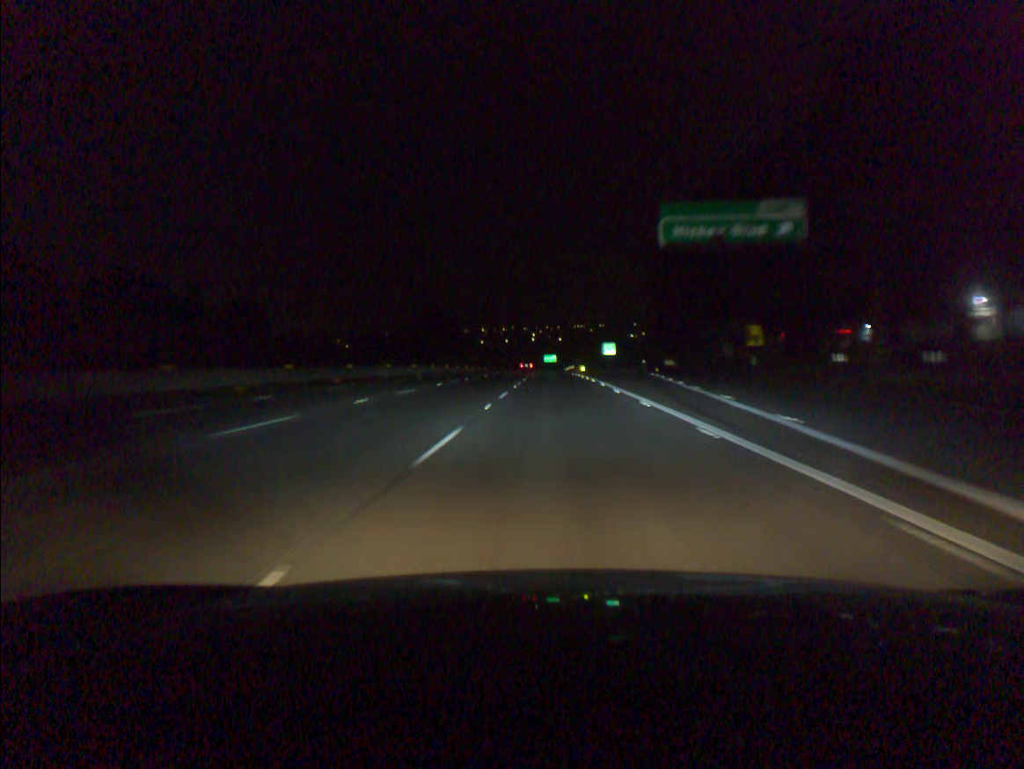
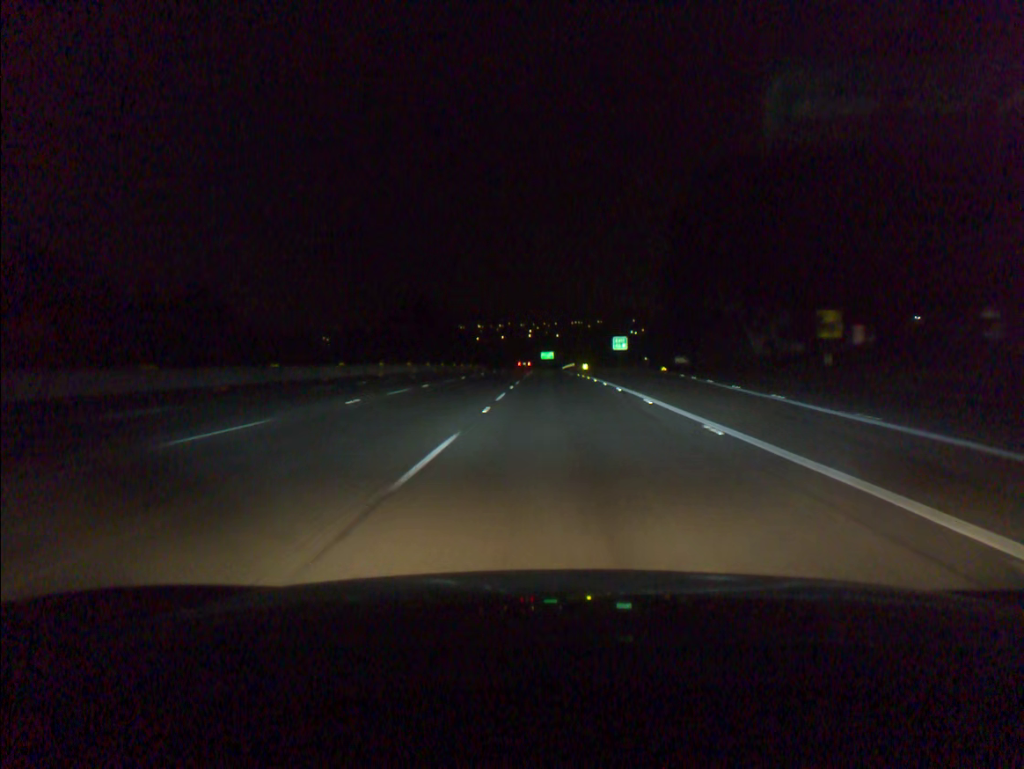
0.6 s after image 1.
(0.0, +16.5) m; 0°
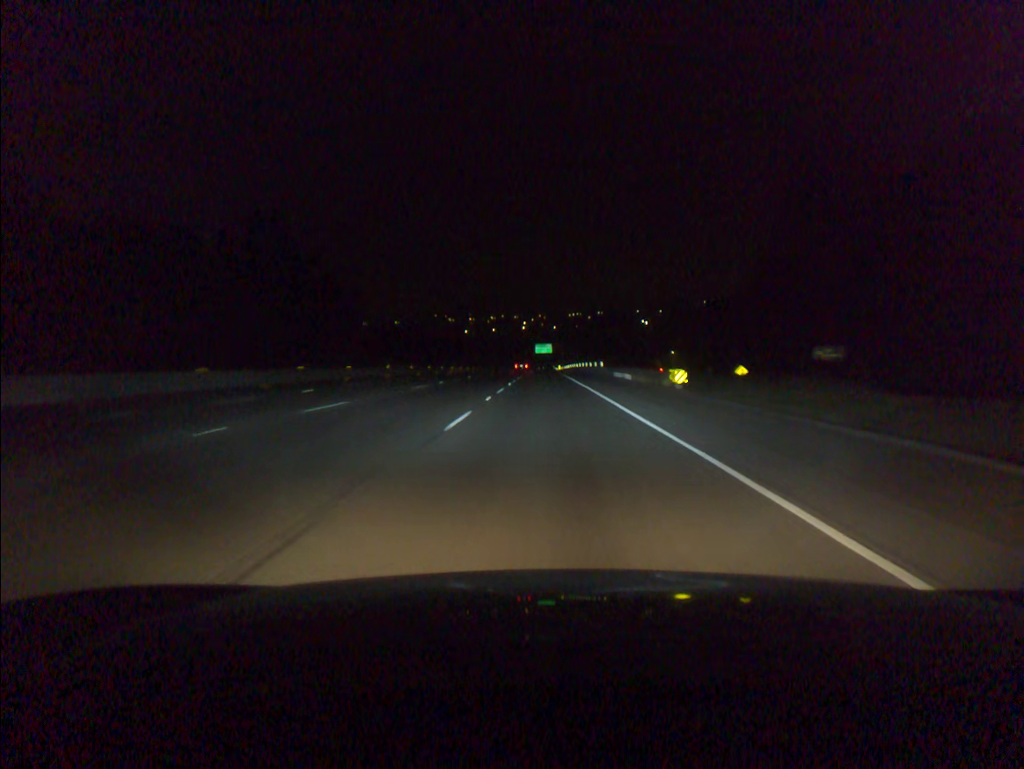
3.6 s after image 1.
(+0.7, +81.3) m; 0°
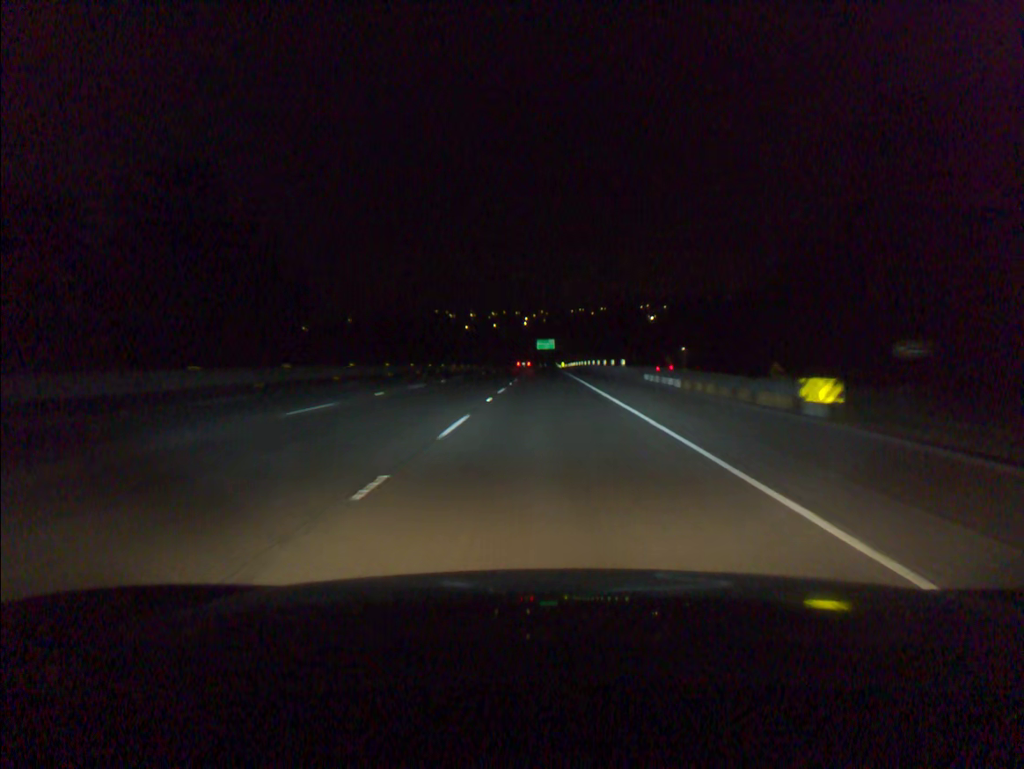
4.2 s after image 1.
(0.0, +16.1) m; 0°
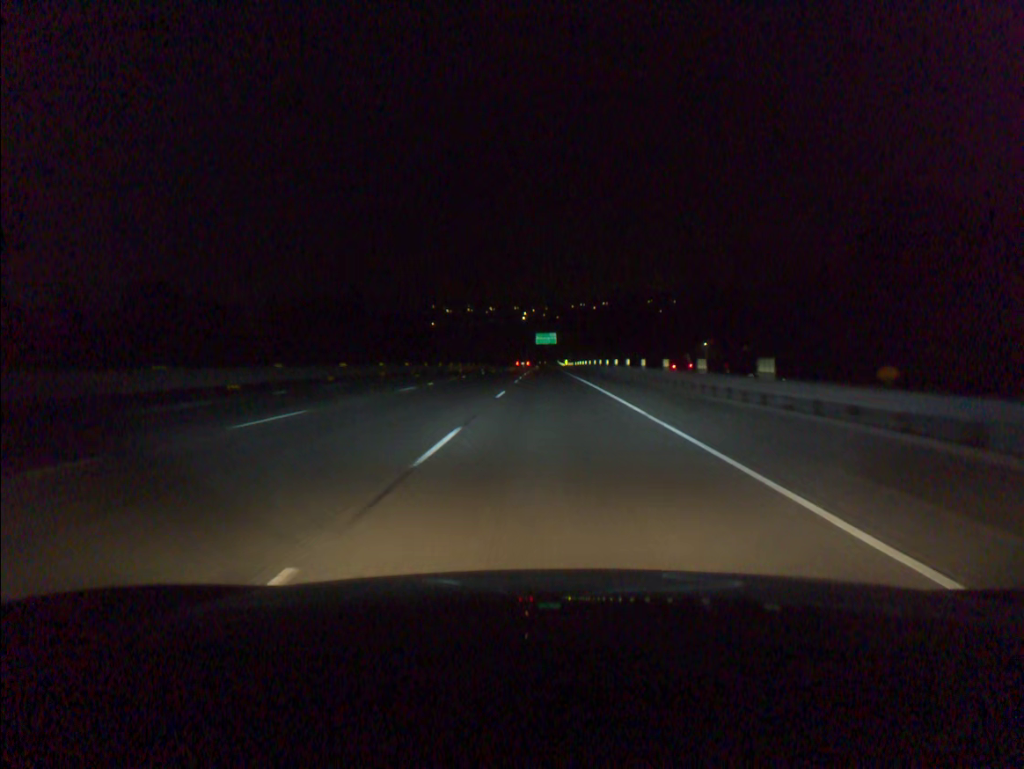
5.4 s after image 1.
(0.0, +32.2) m; 0°
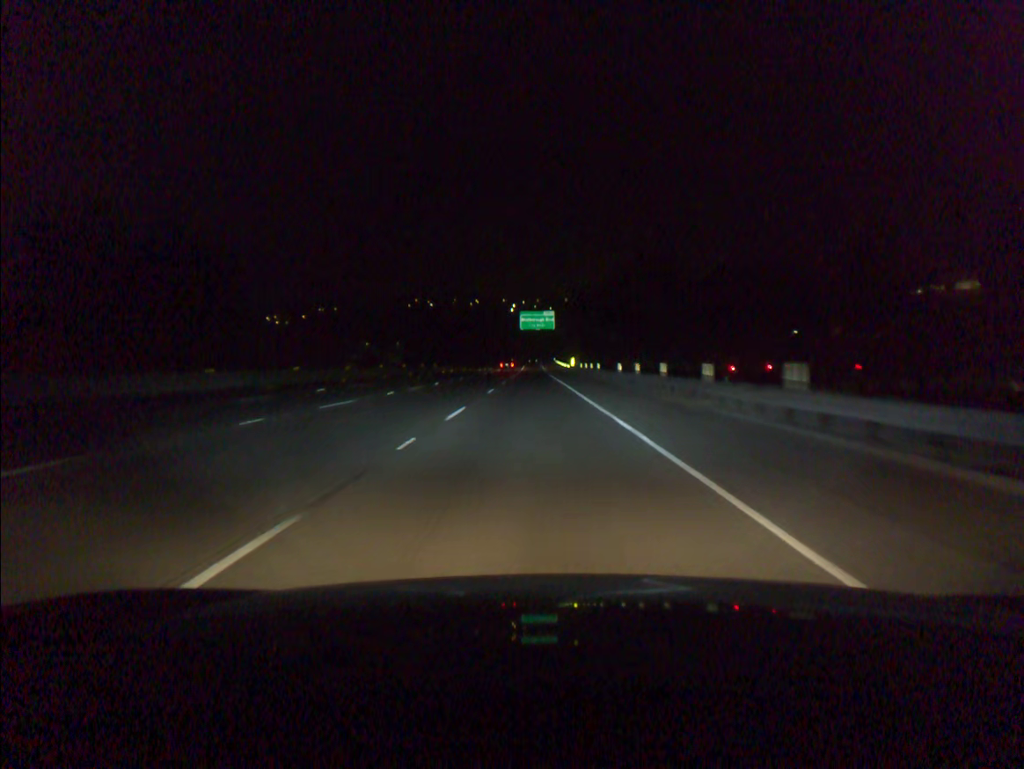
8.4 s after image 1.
(+0.7, +80.5) m; +1°
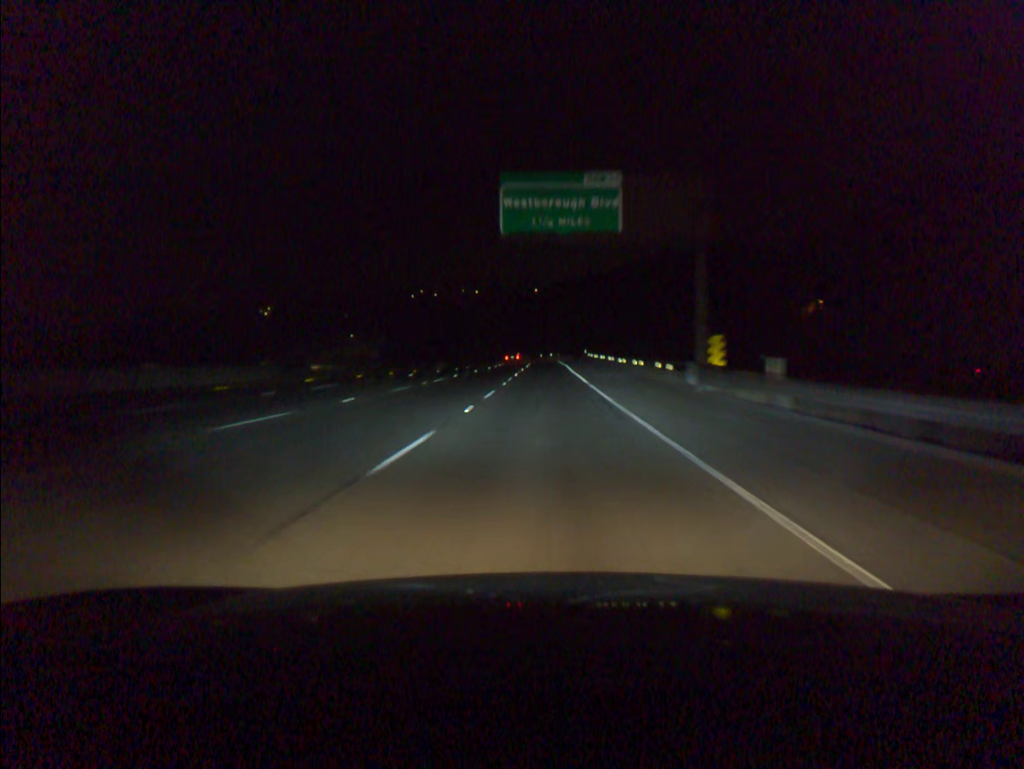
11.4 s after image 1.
(-0.7, +80.8) m; -1°
